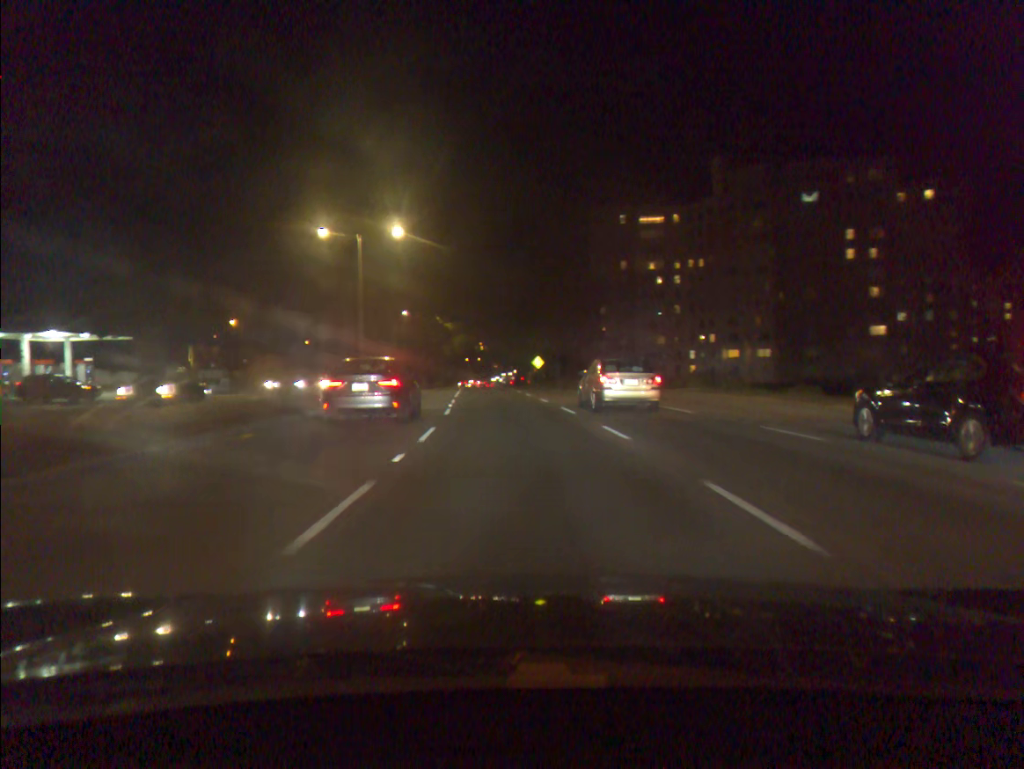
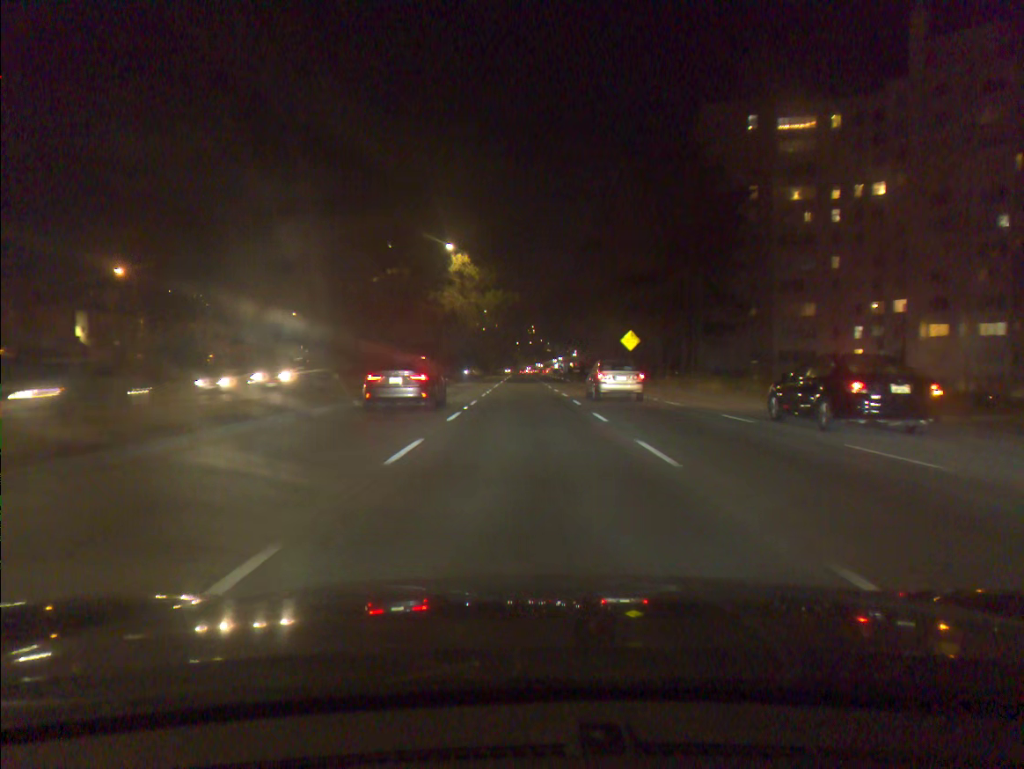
(-2.0, +47.7) m; -4°
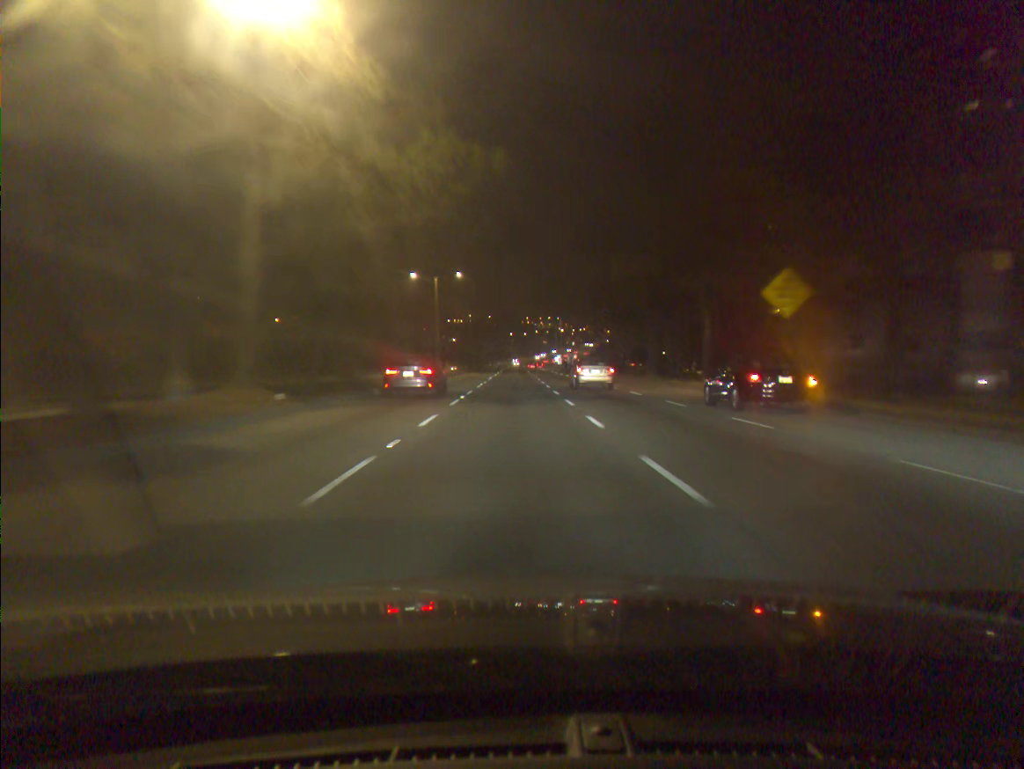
(+0.2, +39.6) m; 0°
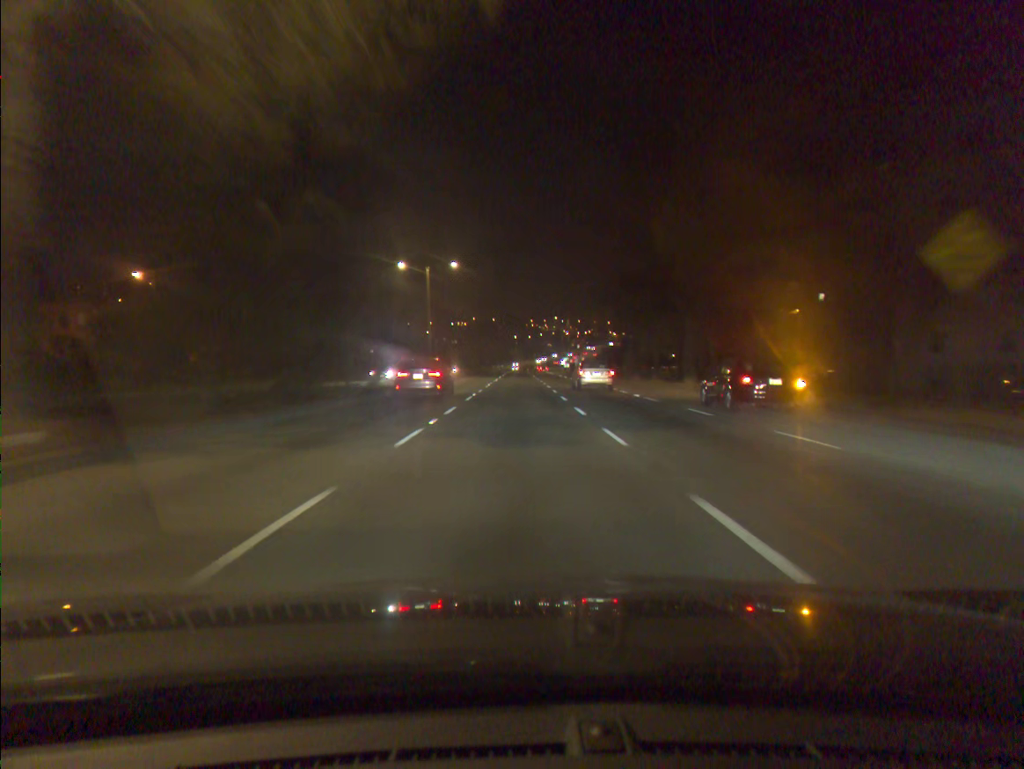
(0.0, +10.0) m; 0°
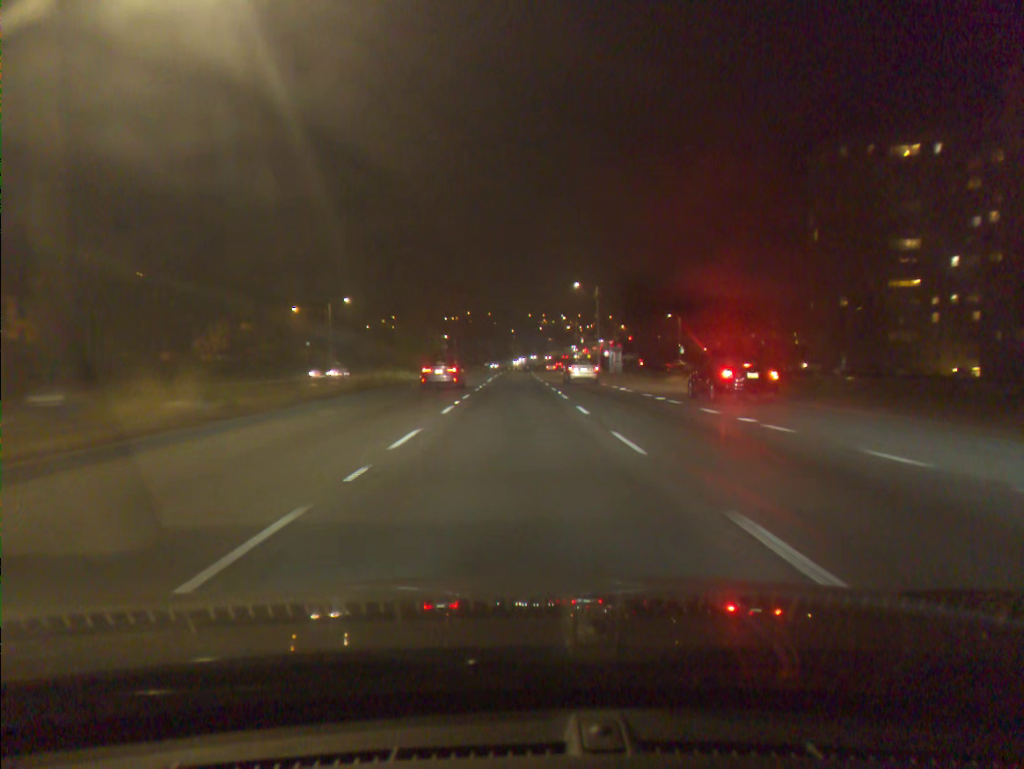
(0.0, +52.4) m; 0°
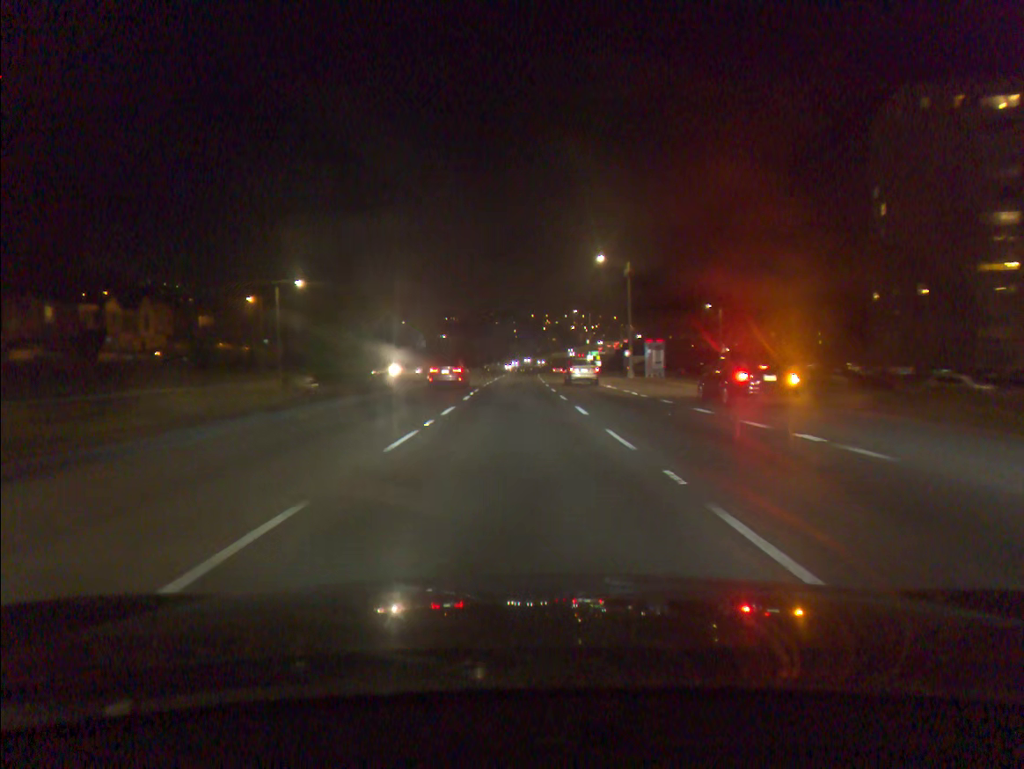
(0.0, +22.2) m; 0°
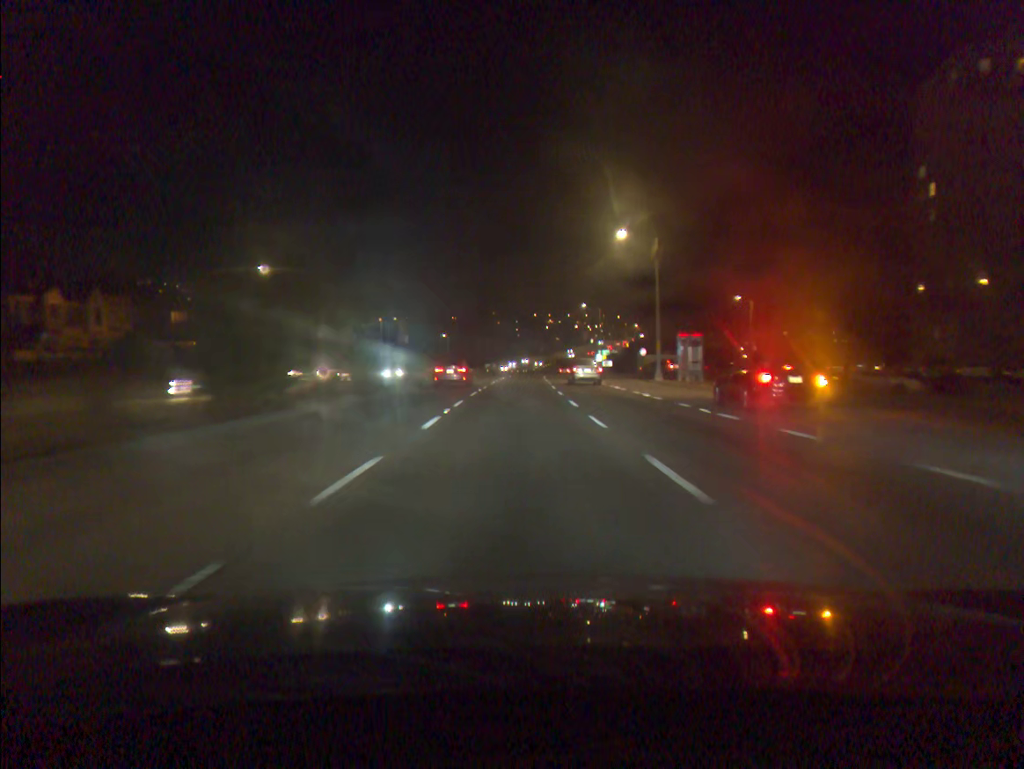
(0.0, +11.4) m; 0°
